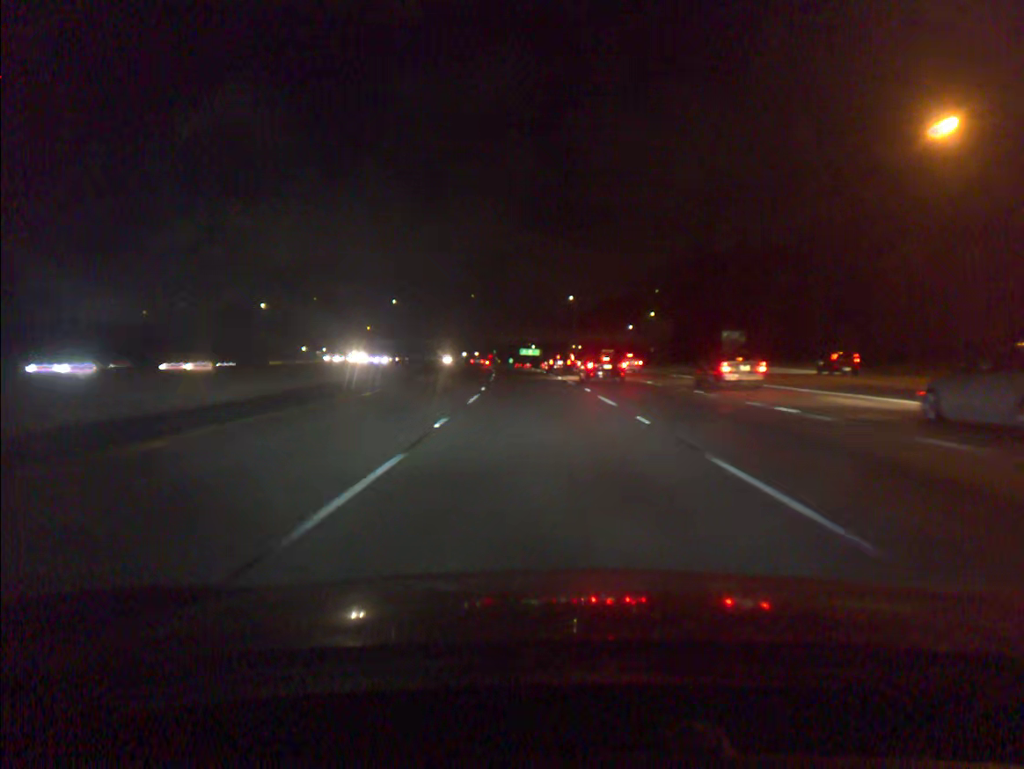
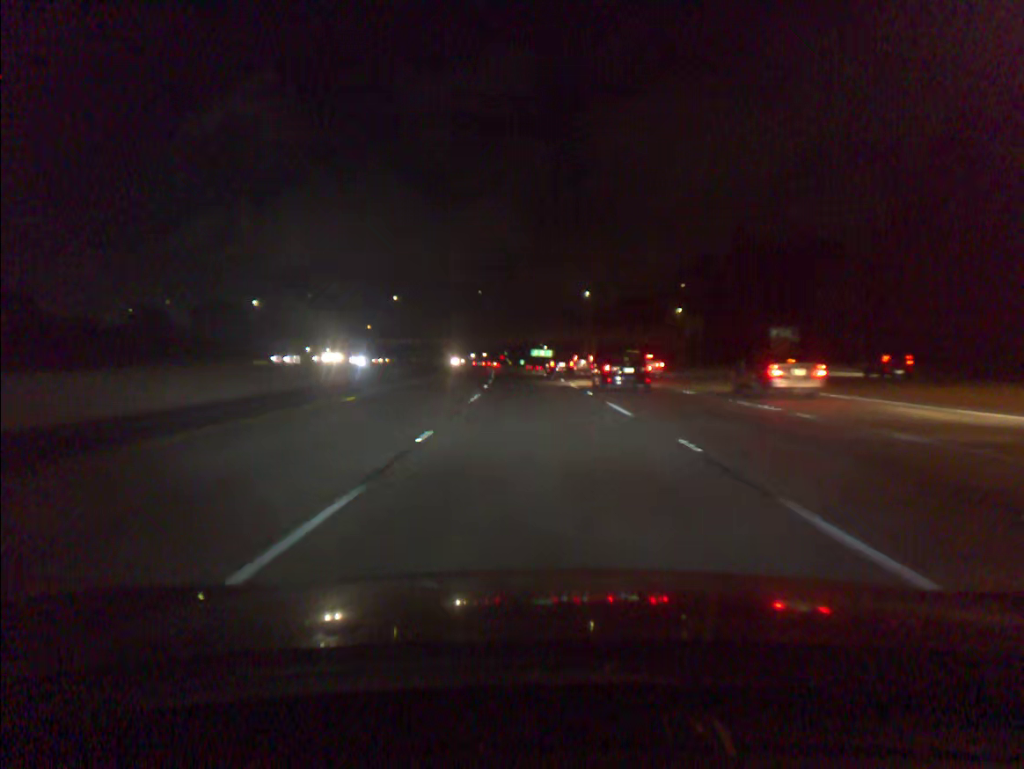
(-0.1, +17.0) m; -1°
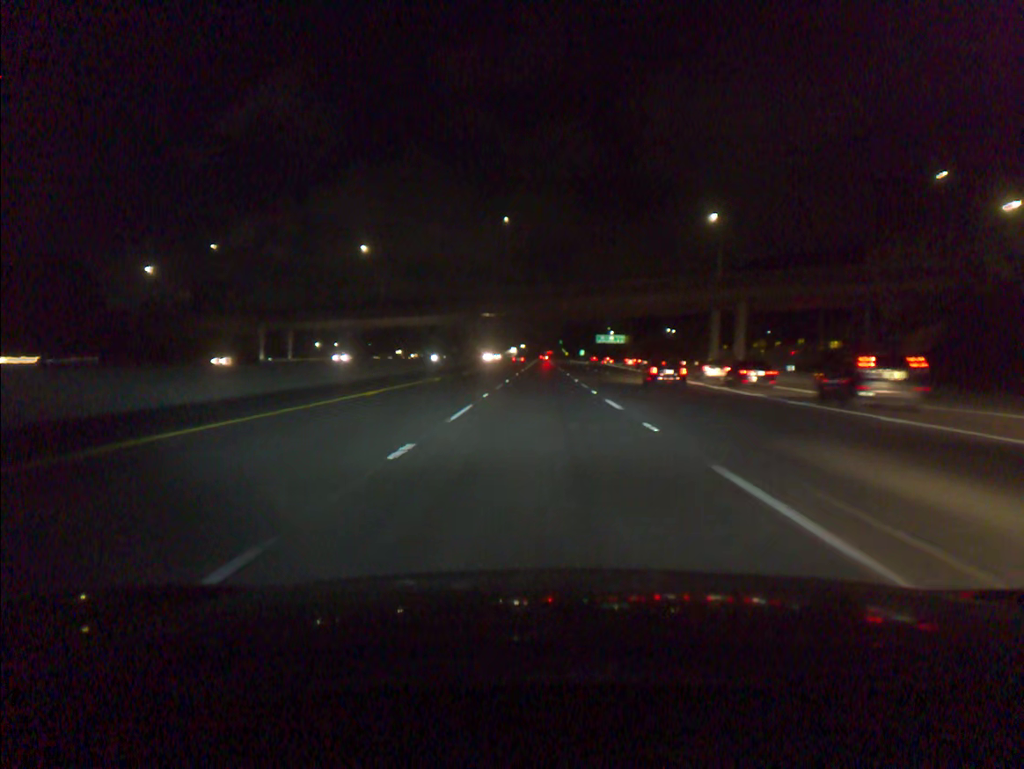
(-3.3, +86.4) m; -4°
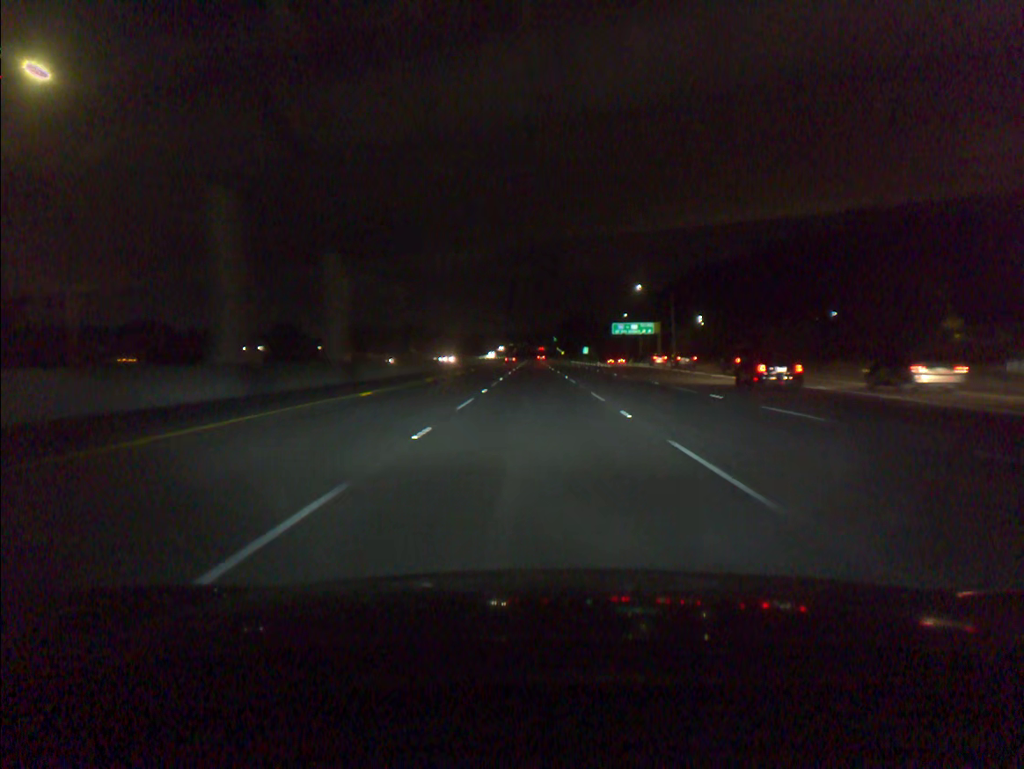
(+0.3, +71.9) m; +1°
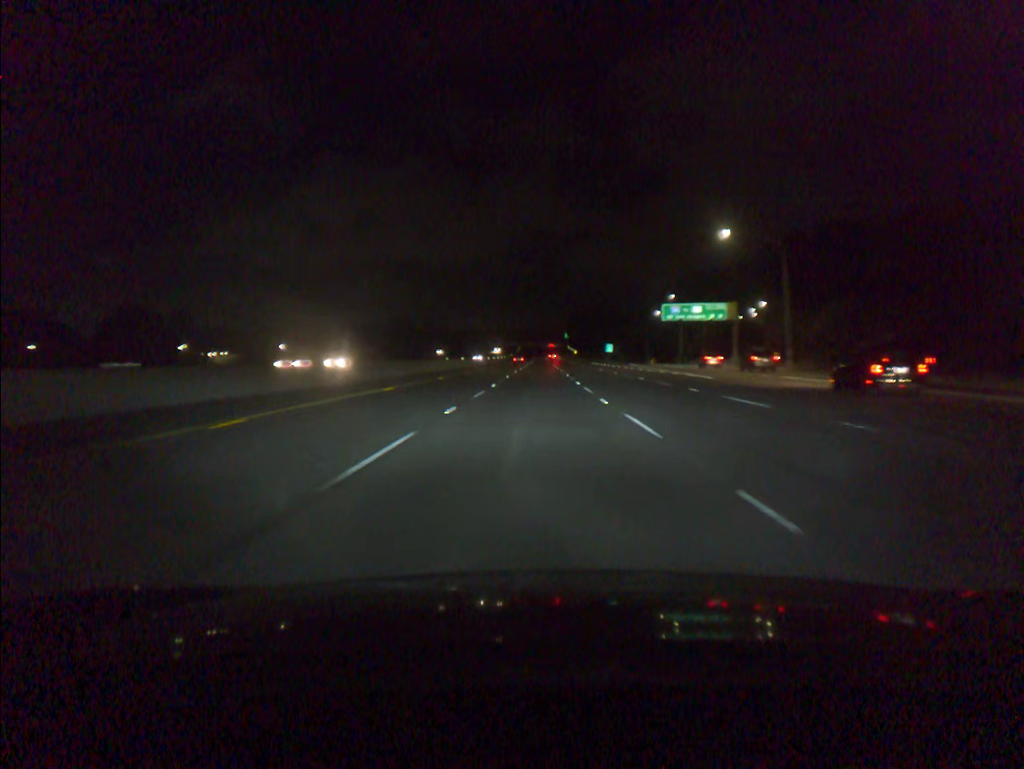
(-0.2, +54.5) m; -1°
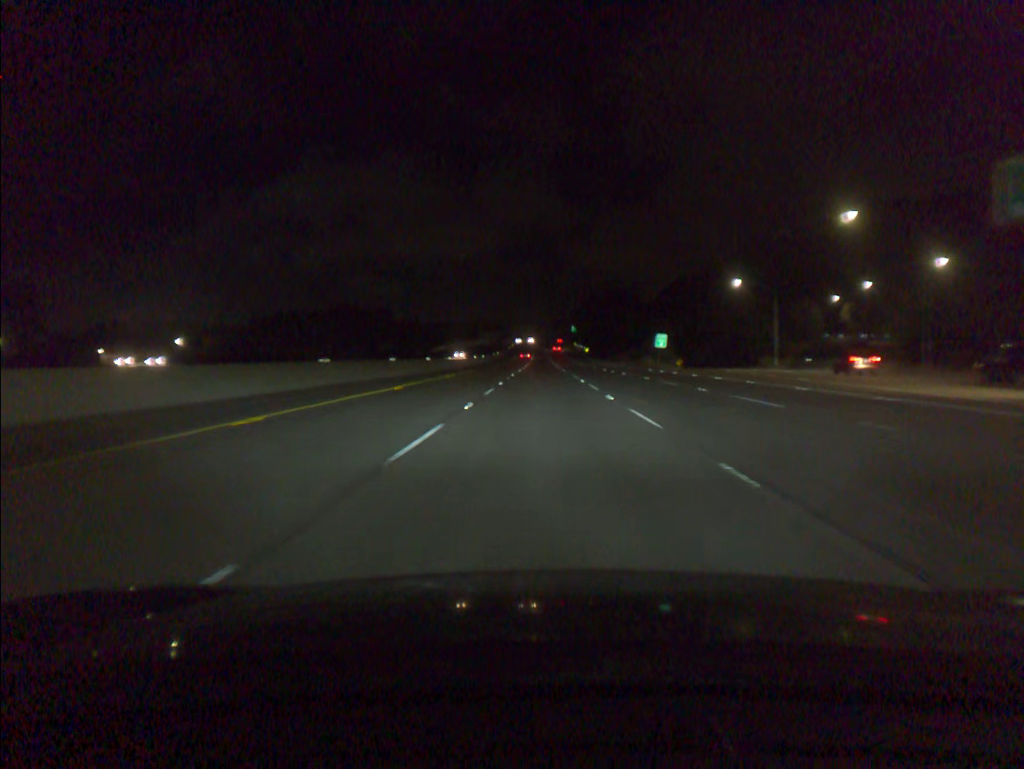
(-0.1, +72.7) m; 0°
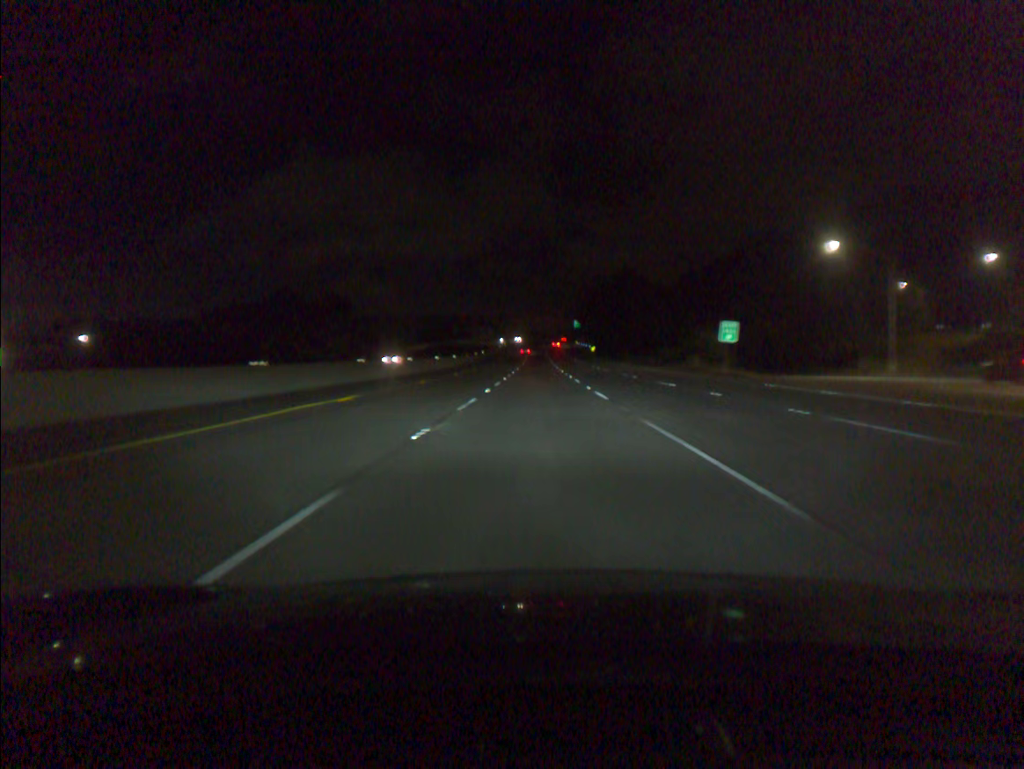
(+0.1, +36.4) m; 0°
